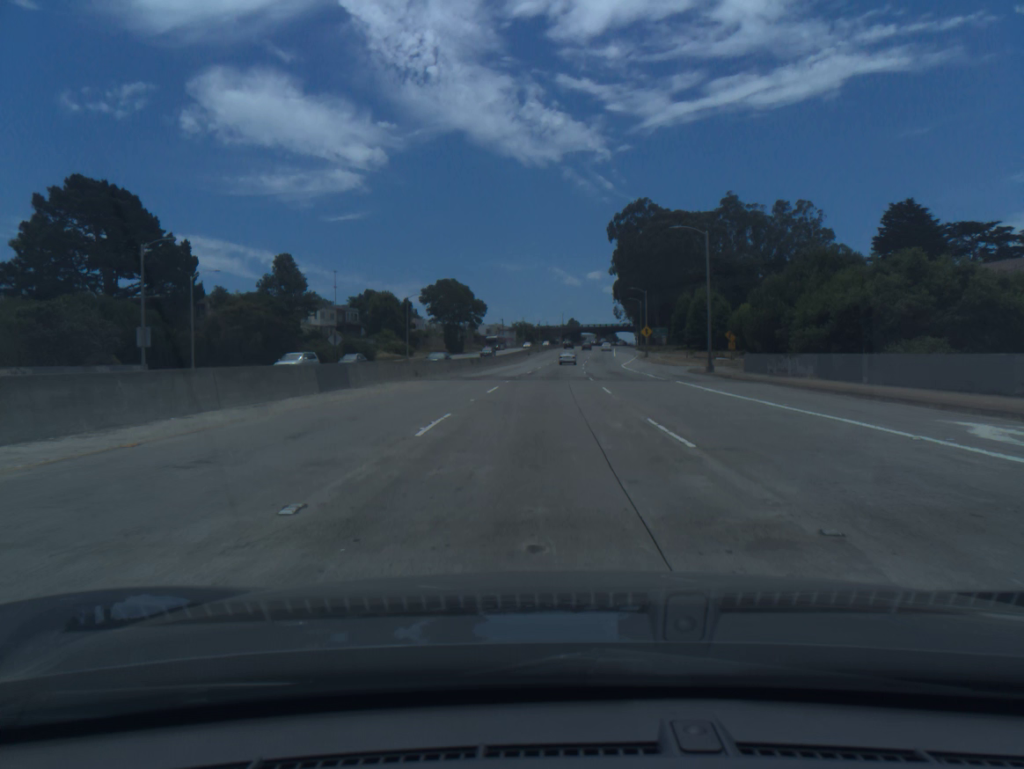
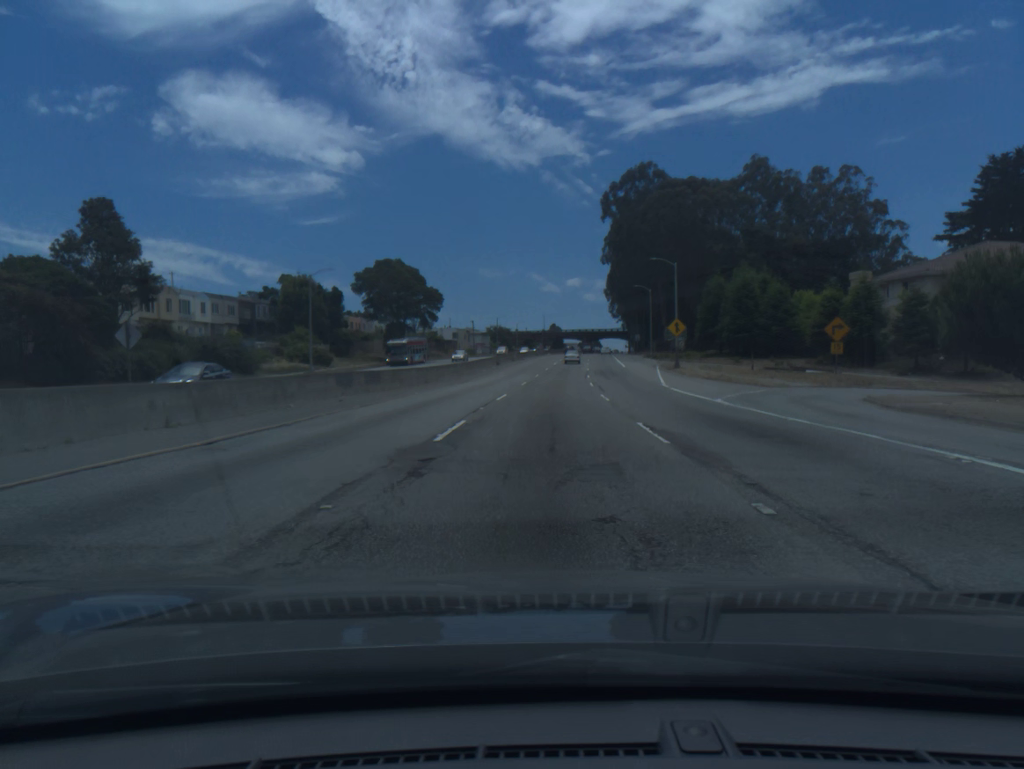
(+0.4, +37.3) m; +2°
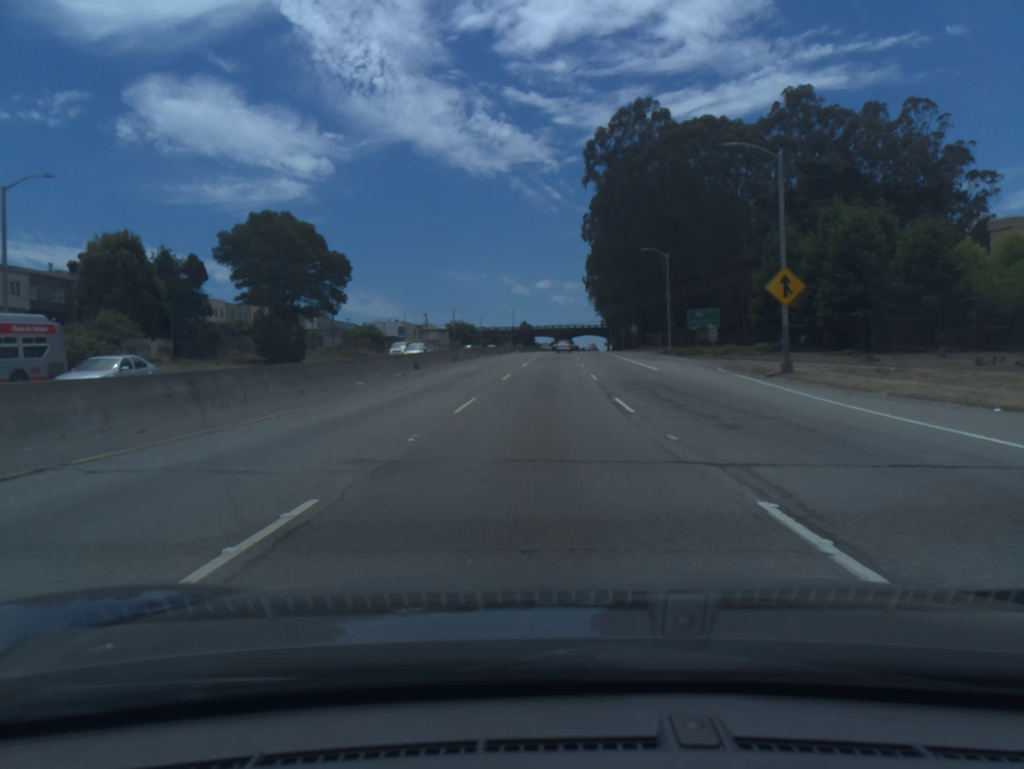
(+0.6, +38.7) m; +2°
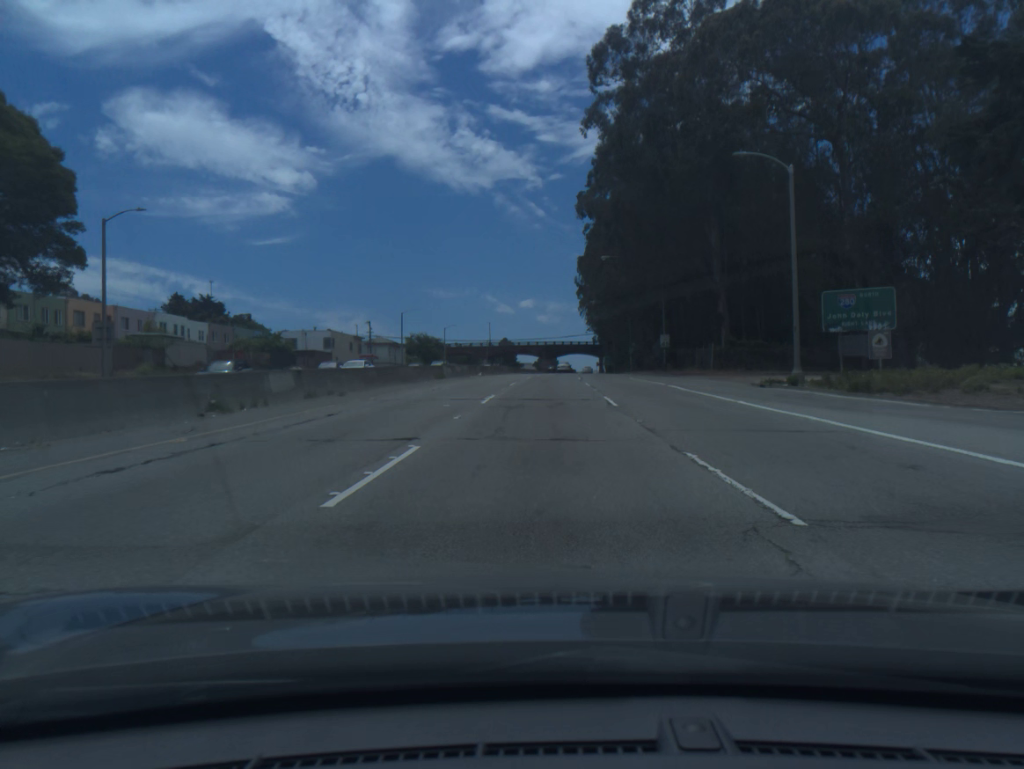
(+0.5, +39.9) m; +1°
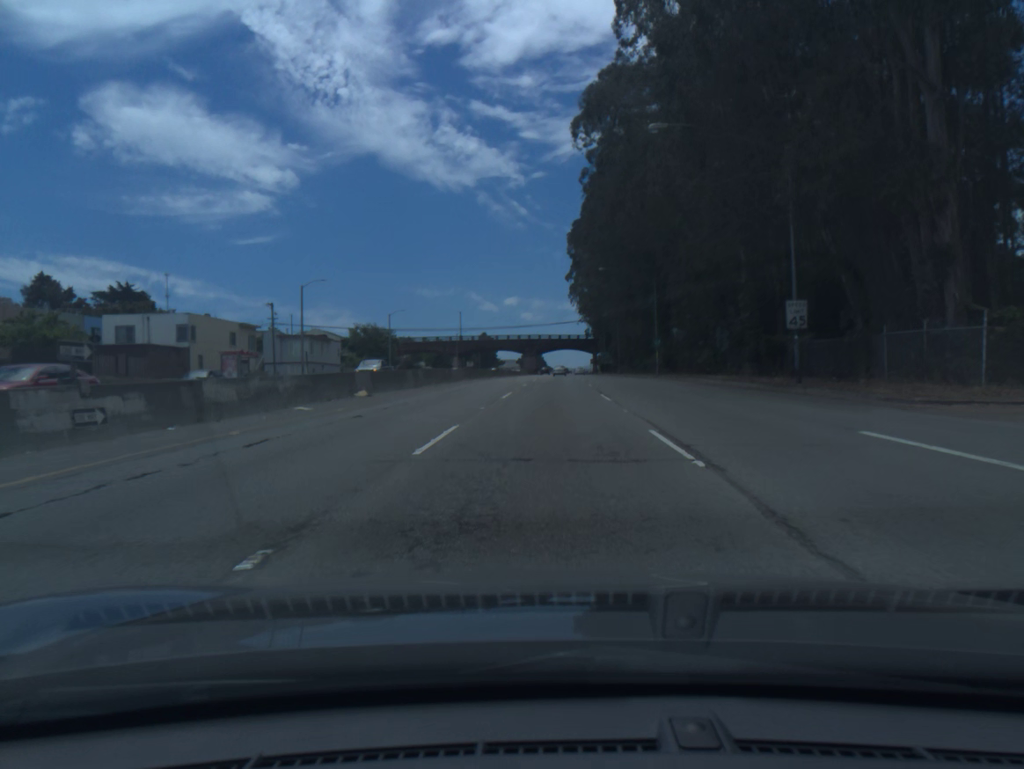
(+0.5, +40.8) m; +1°
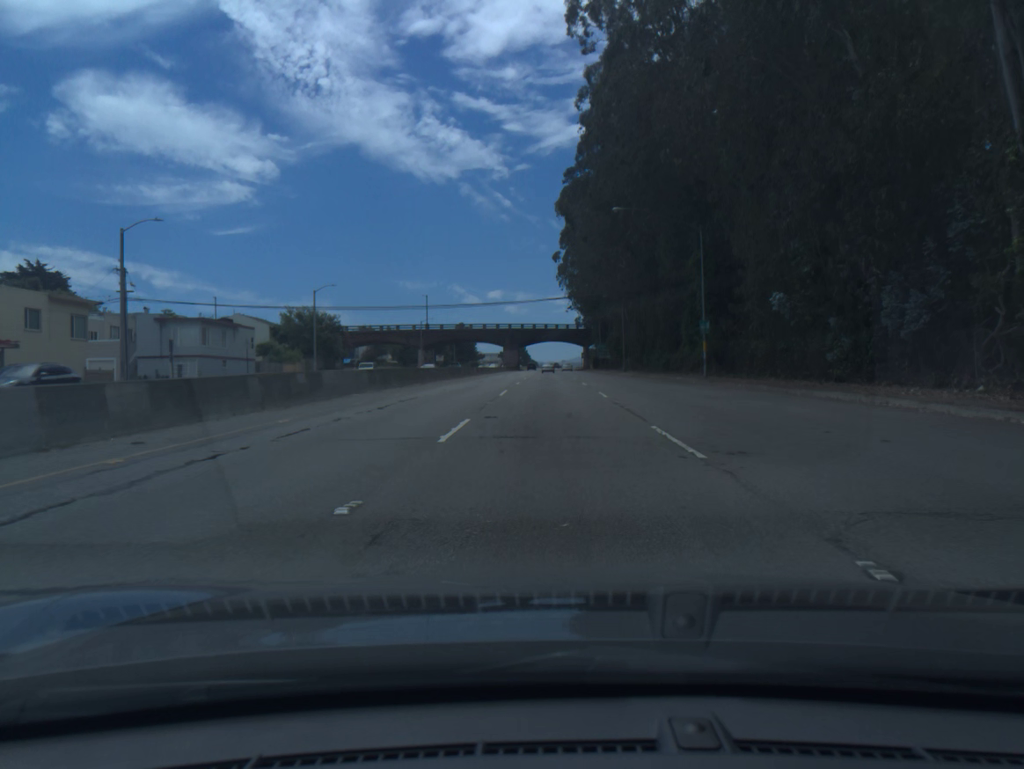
(+0.3, +27.9) m; +1°
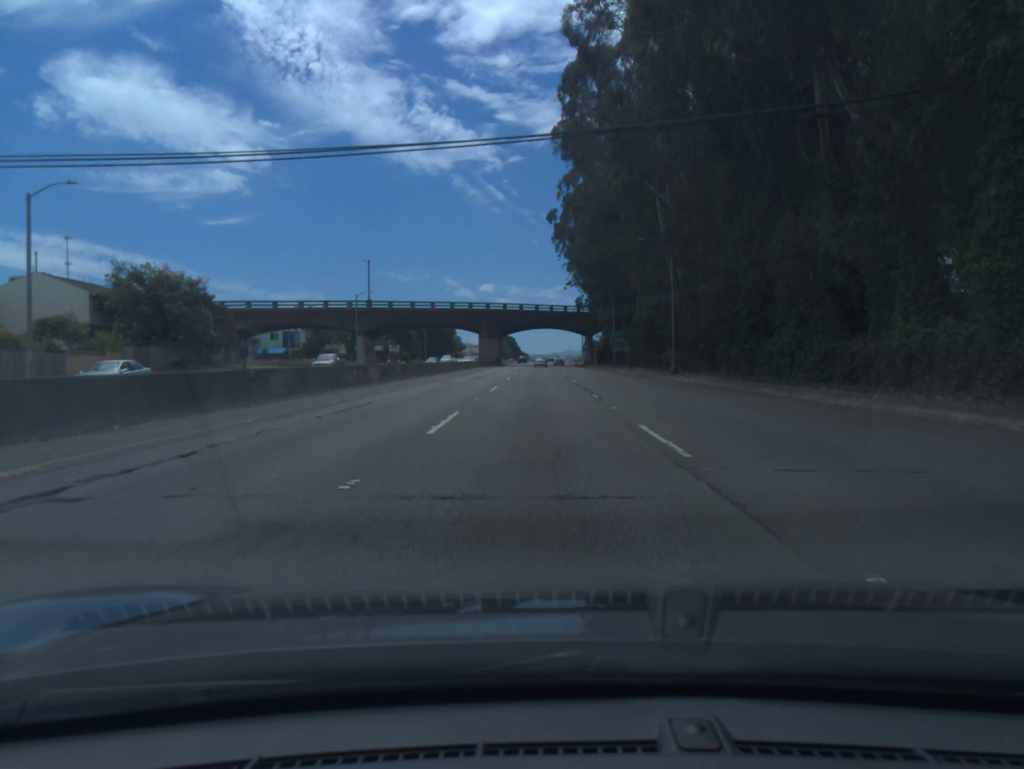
(+0.4, +43.2) m; +1°
